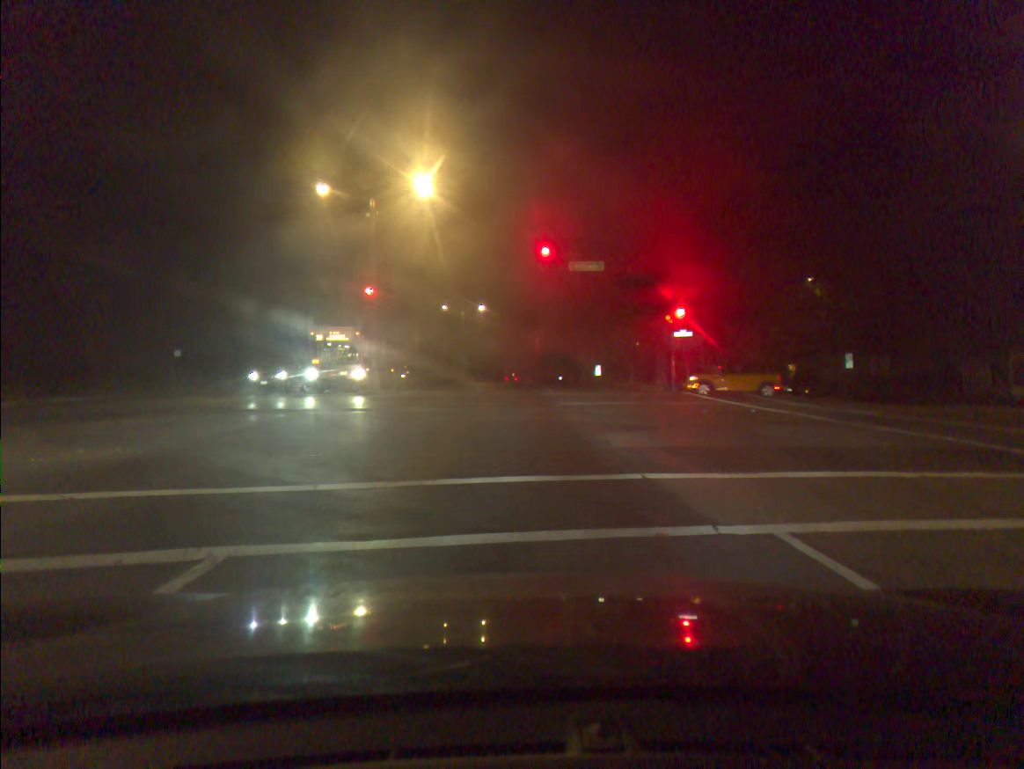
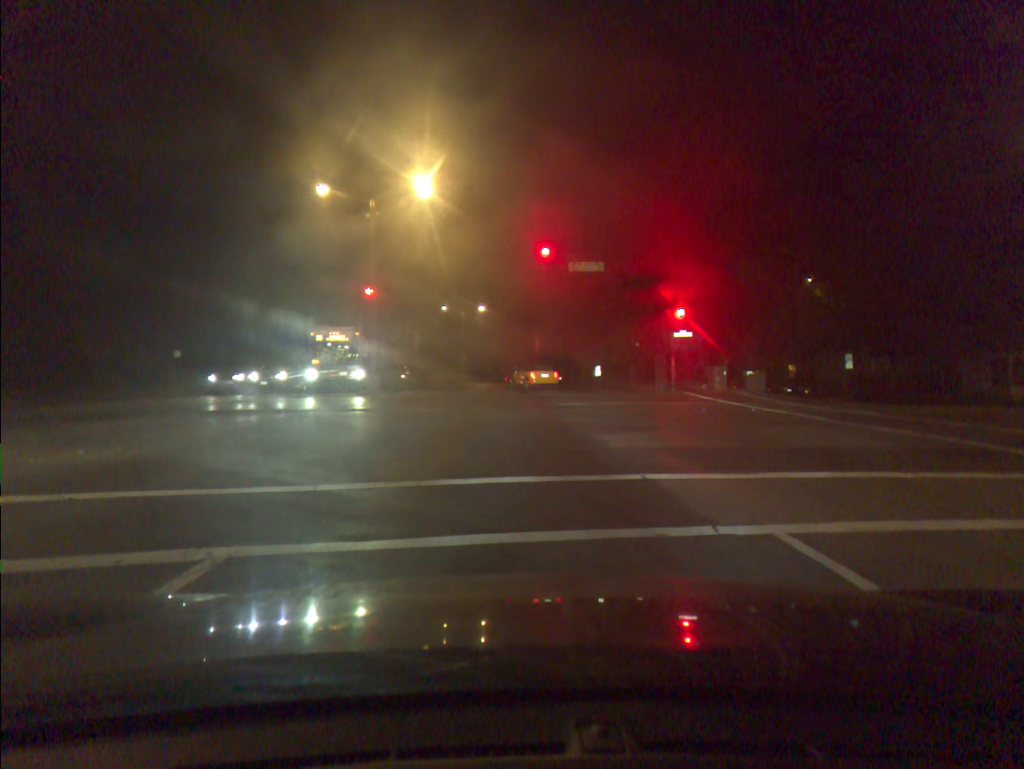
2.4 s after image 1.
(0.0, 0.0) m; 0°
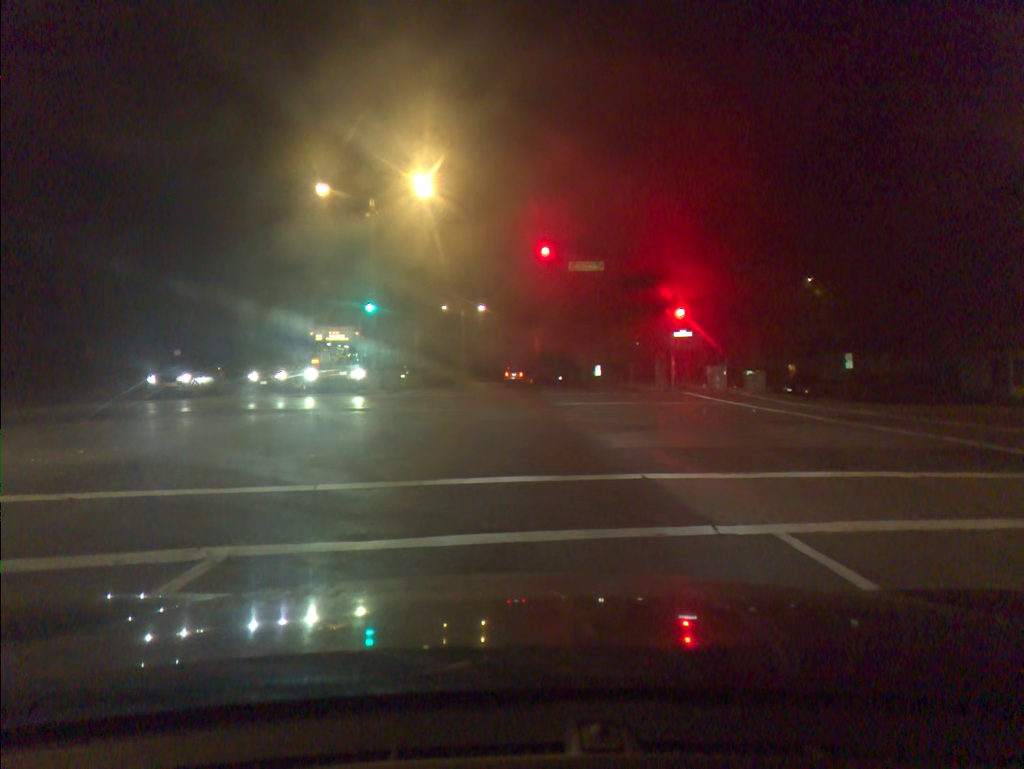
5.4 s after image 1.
(0.0, 0.0) m; 0°
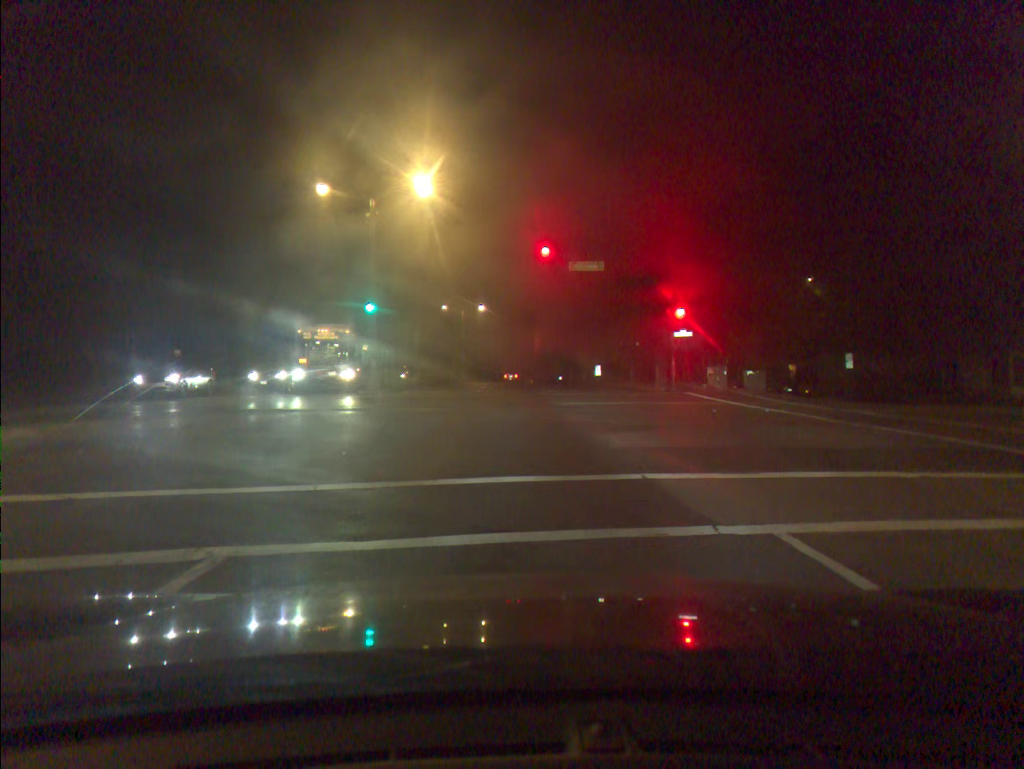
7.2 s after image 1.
(0.0, 0.0) m; 0°
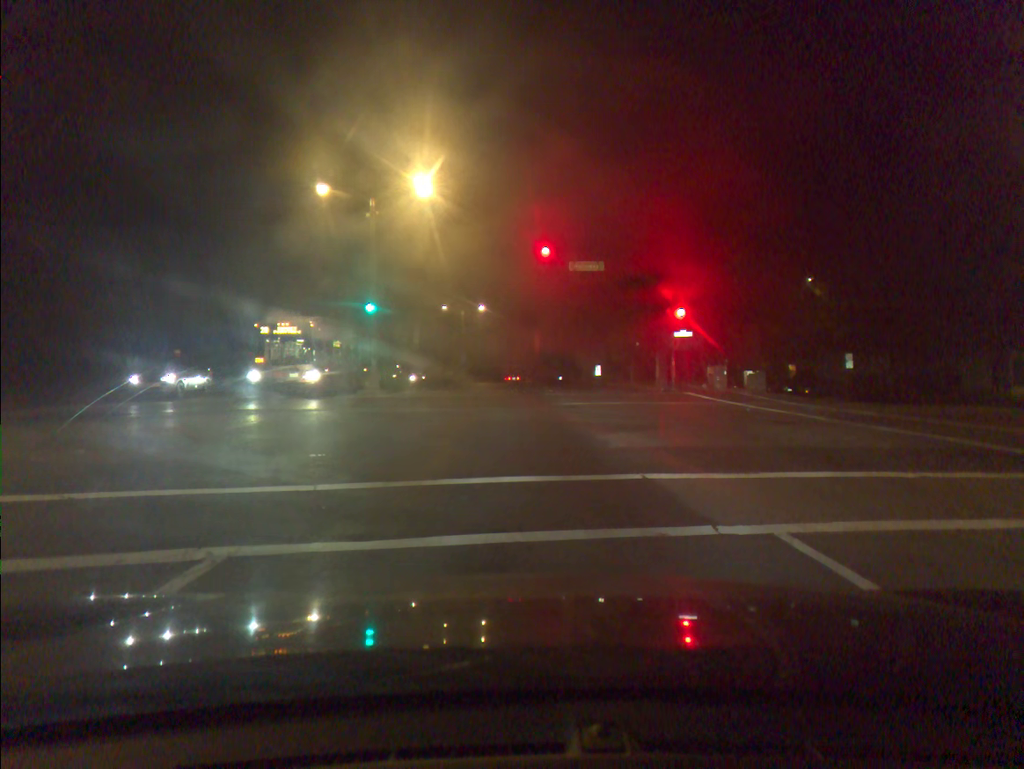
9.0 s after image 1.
(0.0, +0.1) m; 0°
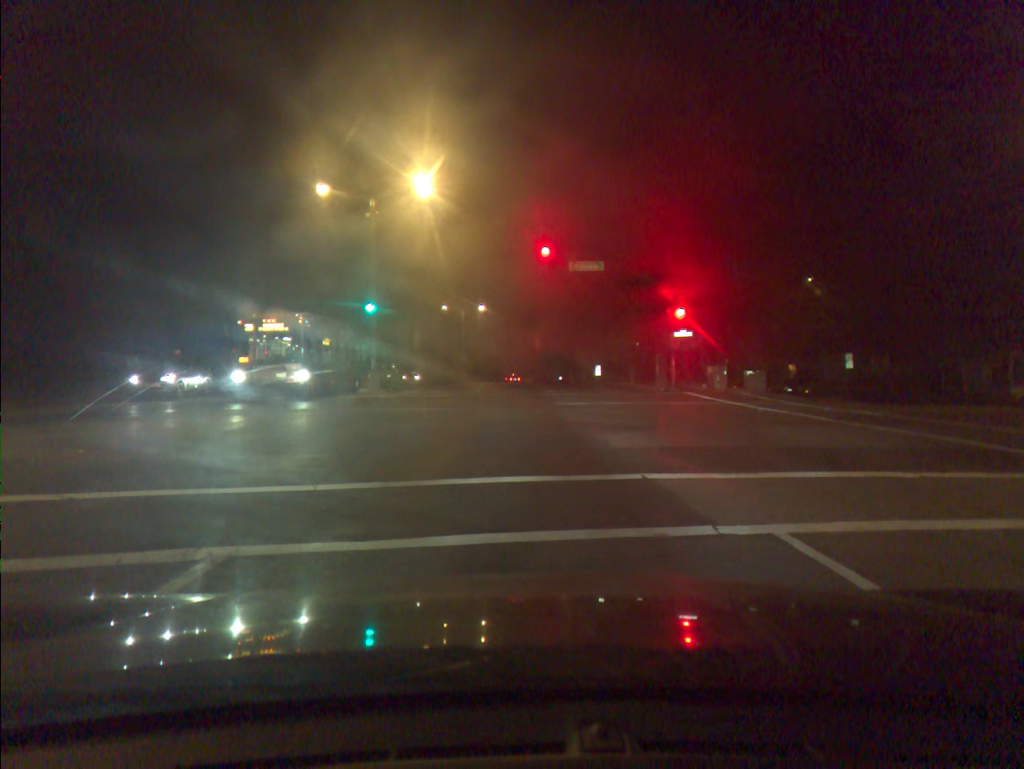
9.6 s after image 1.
(0.0, 0.0) m; 0°
